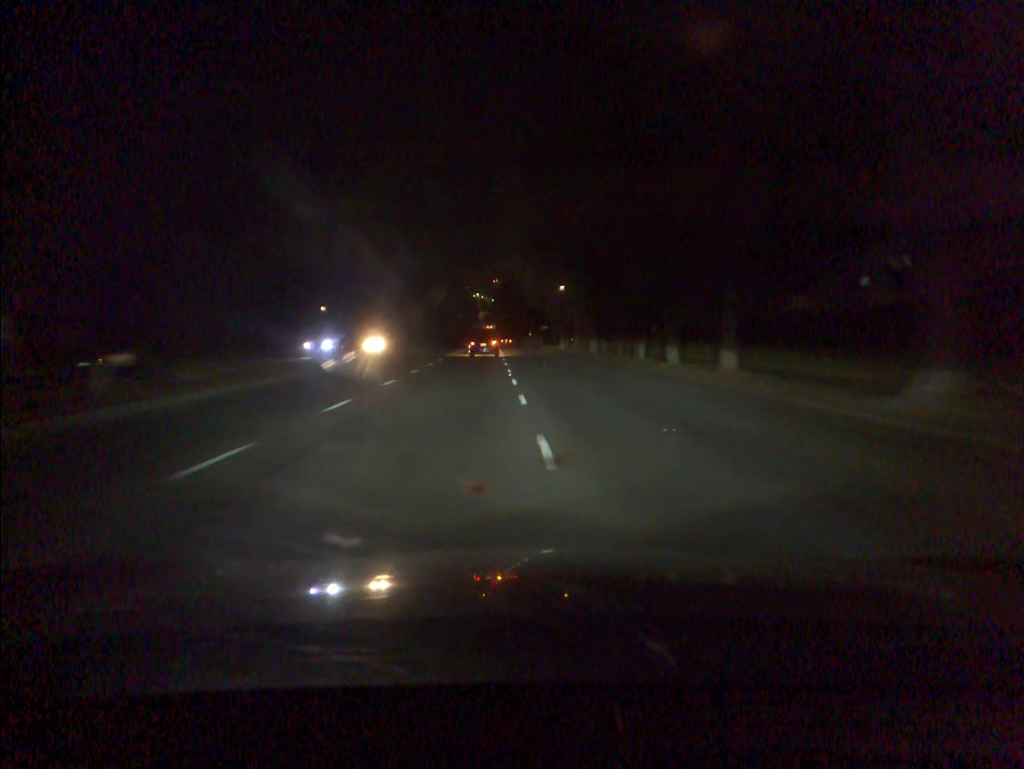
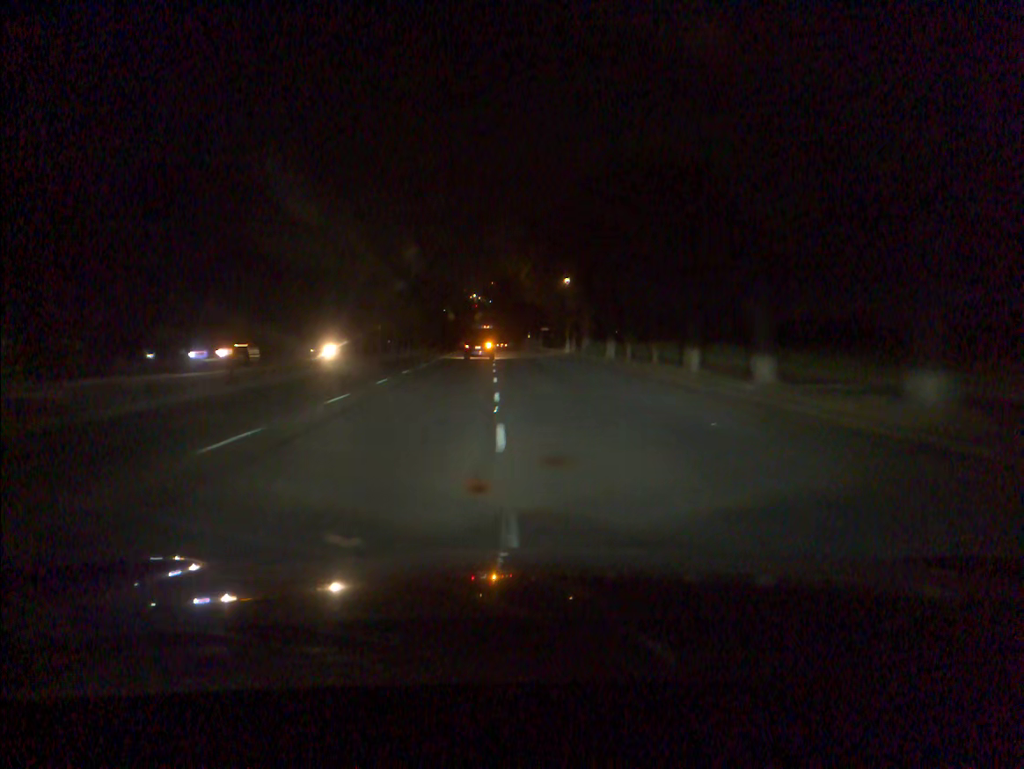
(0.0, +12.1) m; 0°
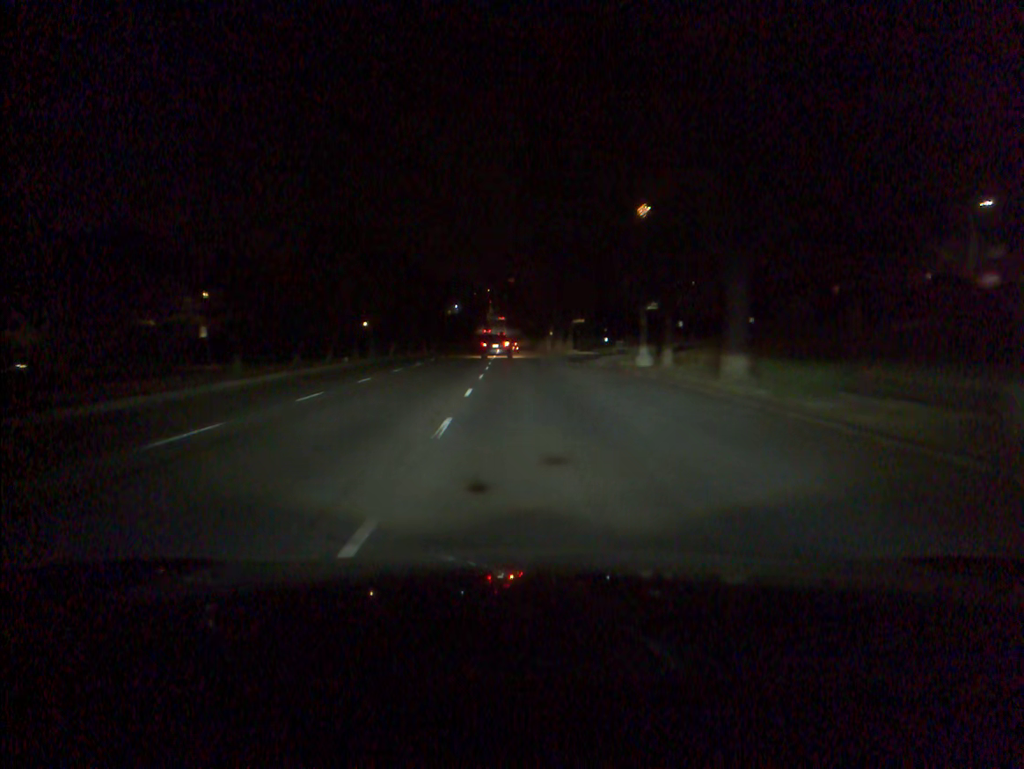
(-0.4, +36.0) m; -1°
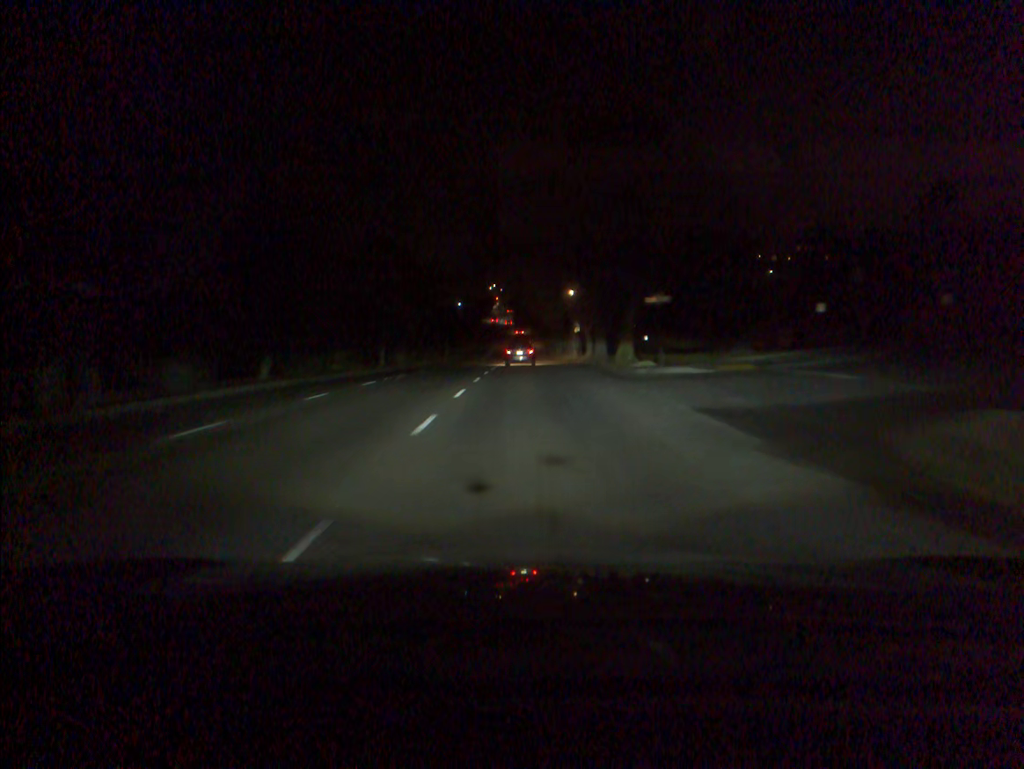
(-0.3, +35.6) m; -1°
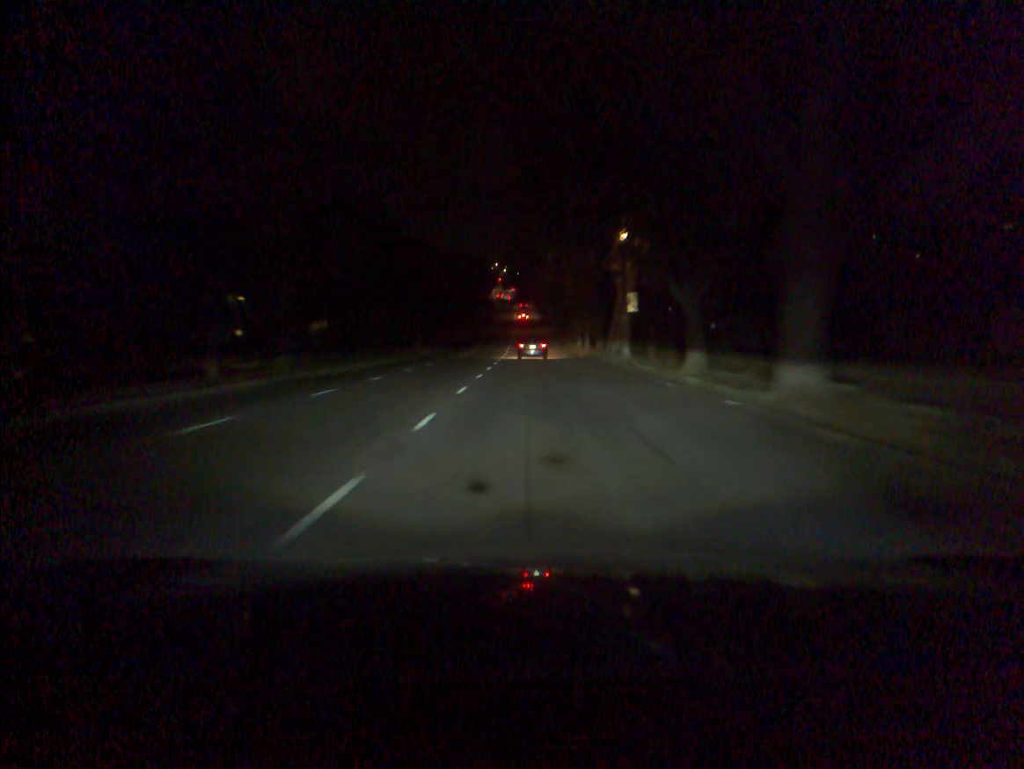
(-0.1, +35.1) m; 0°
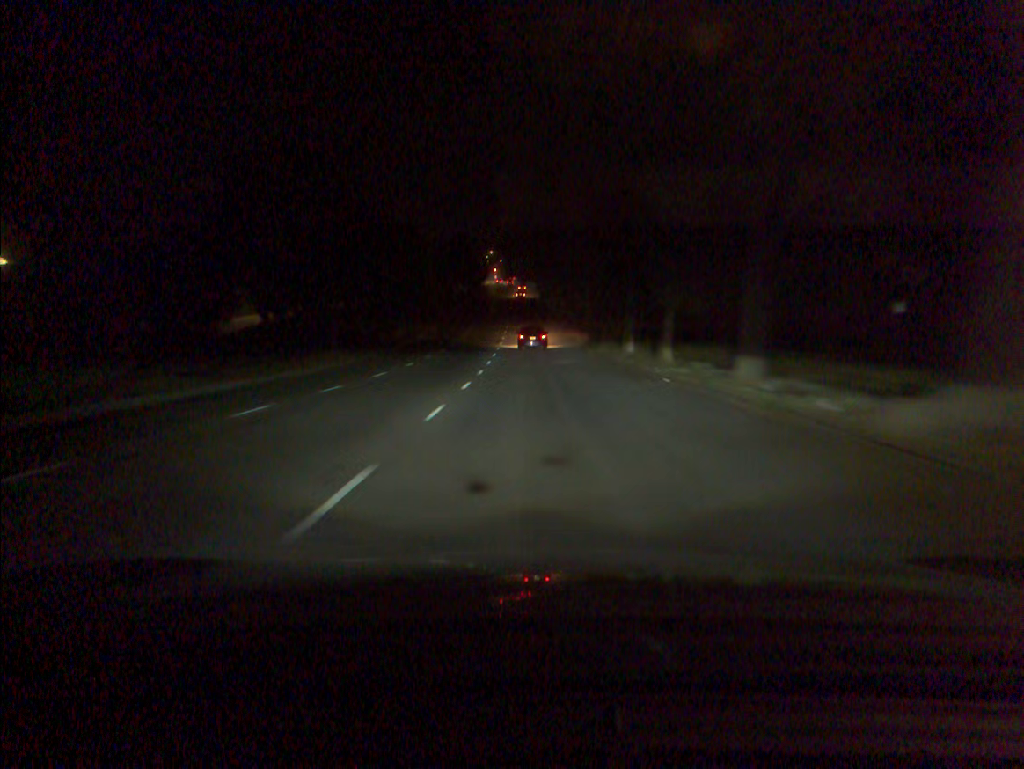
(0.0, +34.7) m; 0°
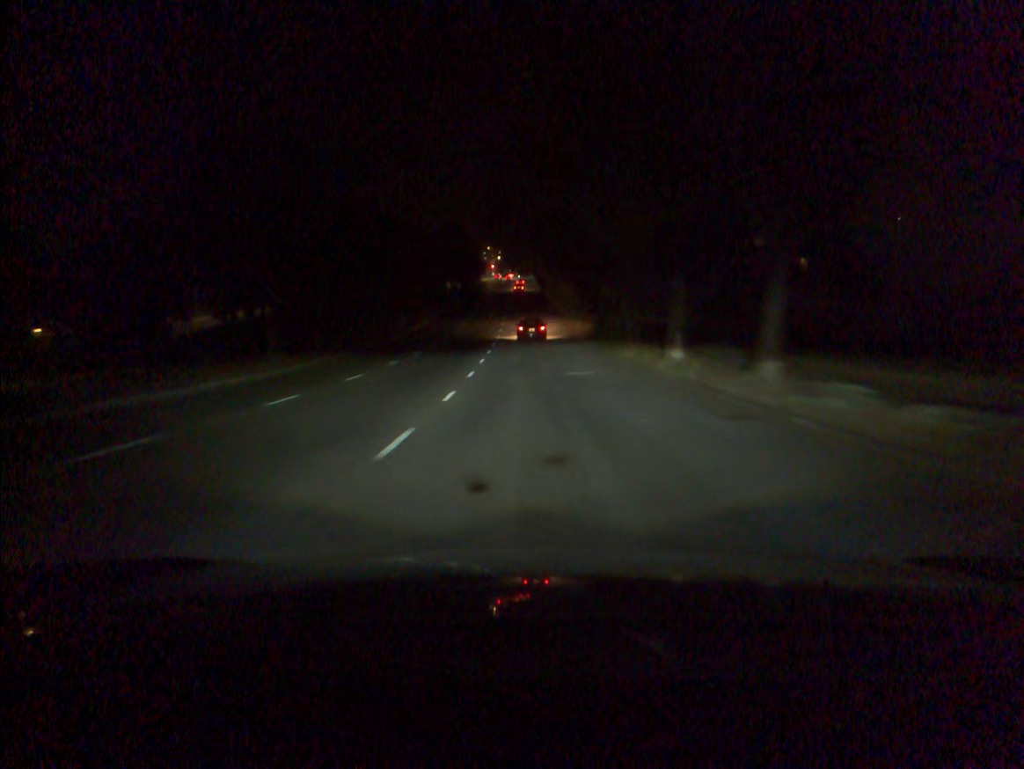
(0.0, +11.4) m; 0°
